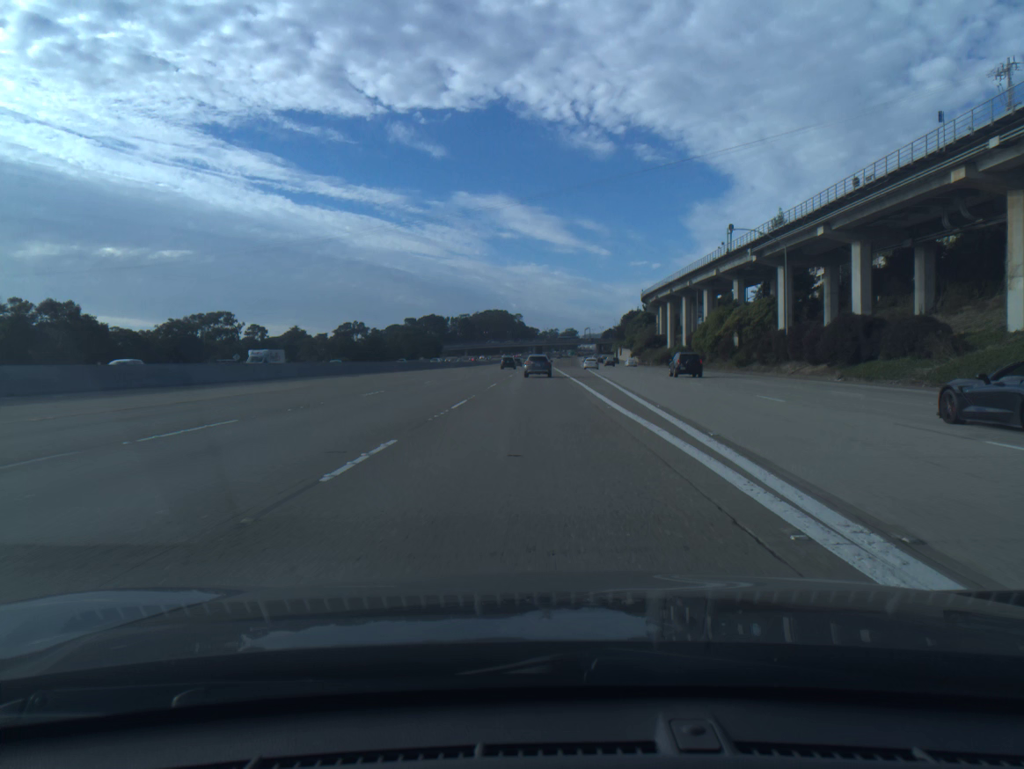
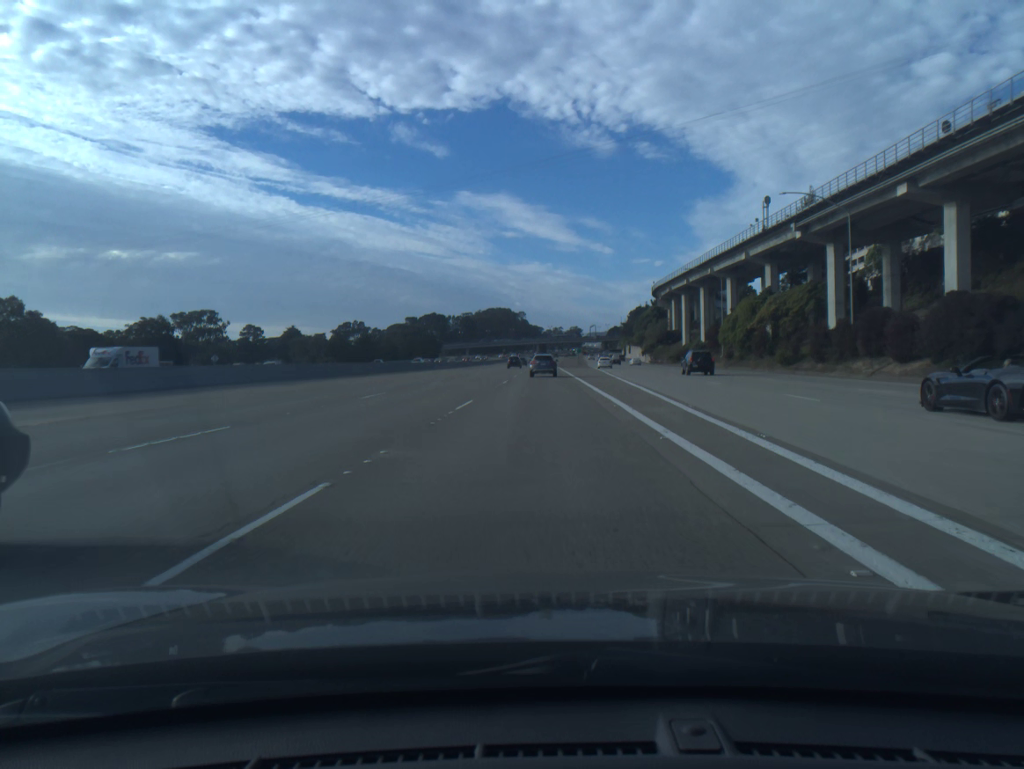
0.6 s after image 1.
(0.0, +15.0) m; 0°
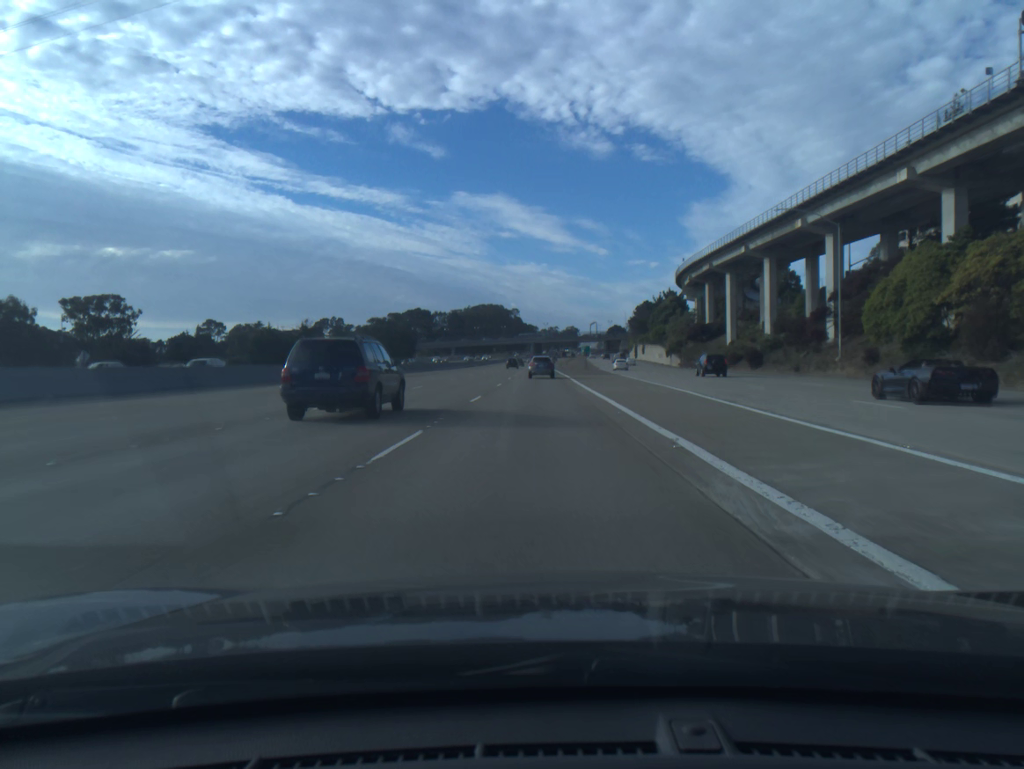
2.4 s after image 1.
(0.0, +44.8) m; 0°
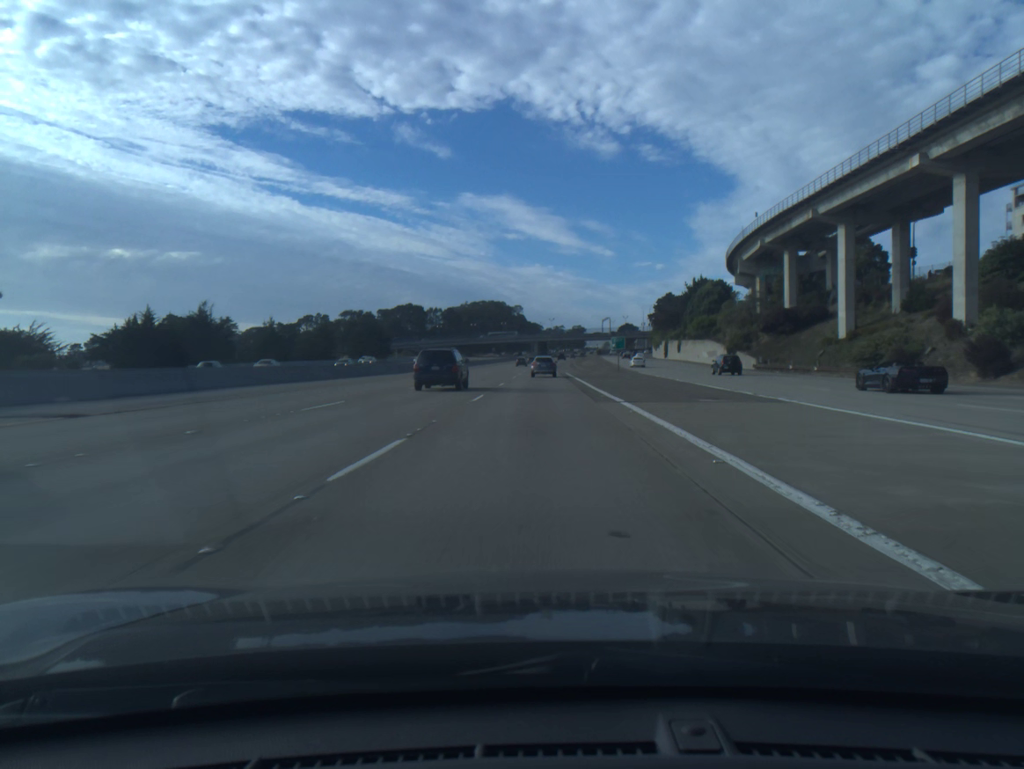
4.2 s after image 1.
(-0.1, +44.9) m; 0°
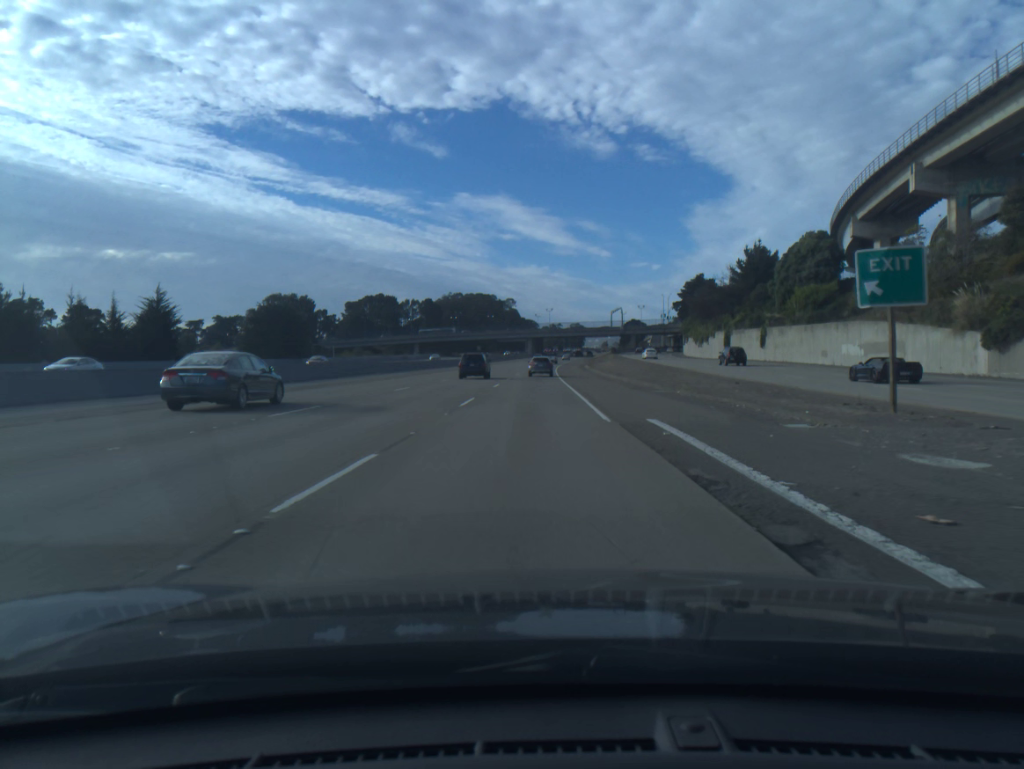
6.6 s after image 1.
(+0.1, +60.3) m; 0°
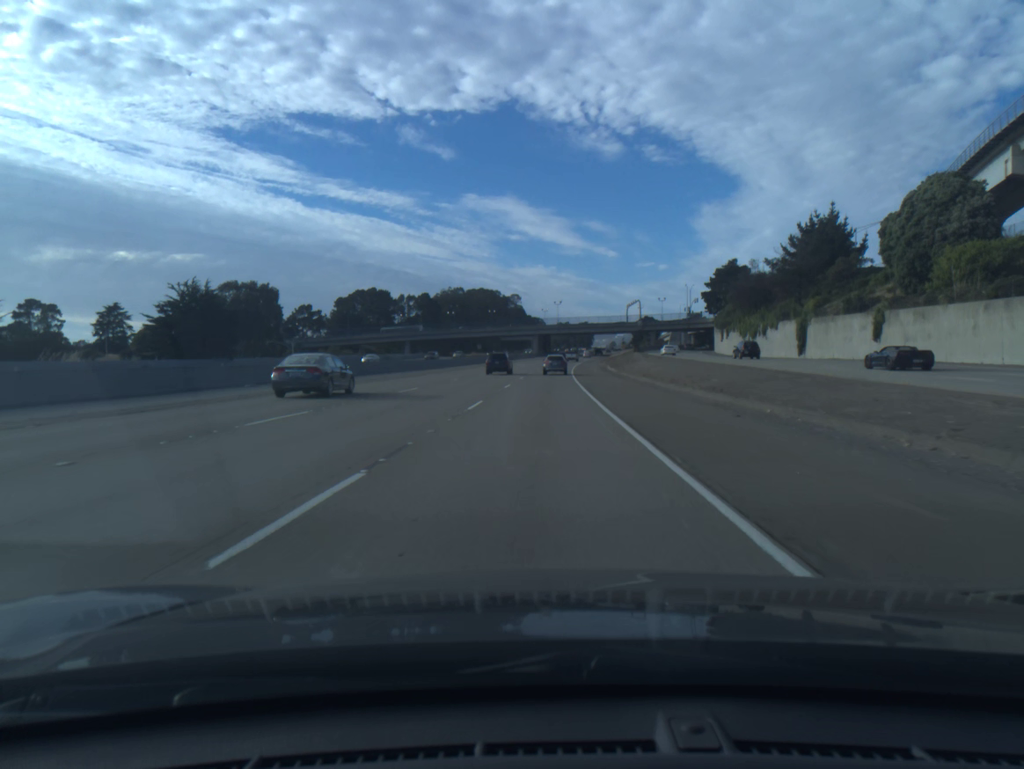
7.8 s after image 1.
(-0.1, +30.5) m; -1°
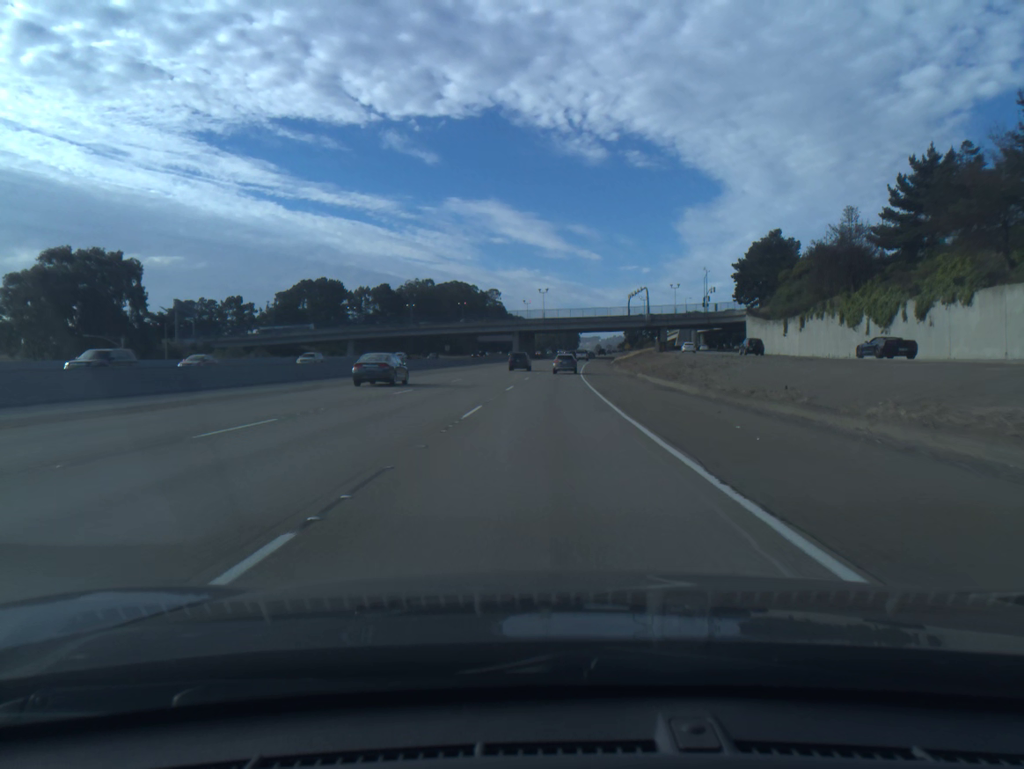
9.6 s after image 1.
(+0.3, +46.1) m; +1°
